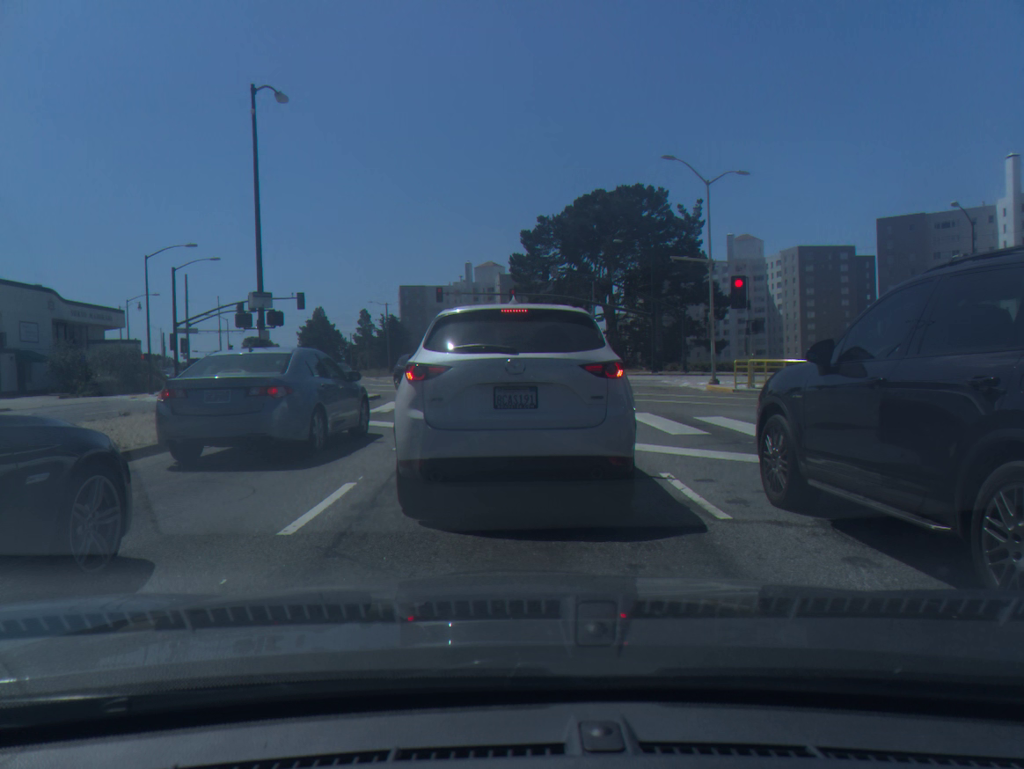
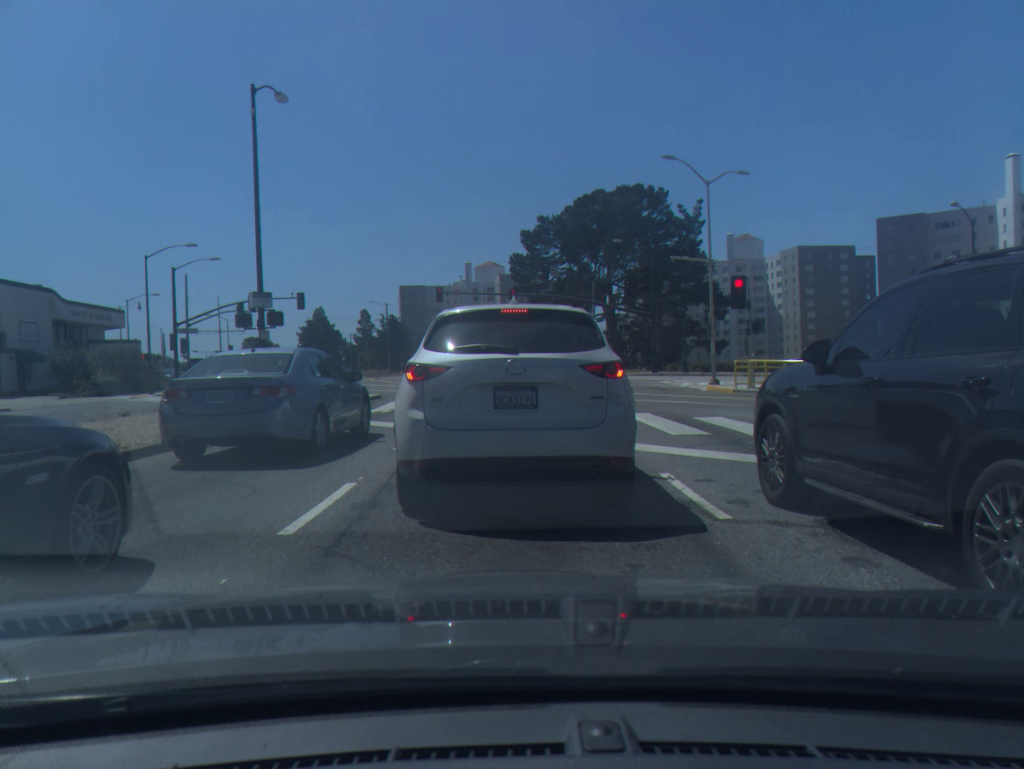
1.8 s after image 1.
(0.0, 0.0) m; 0°
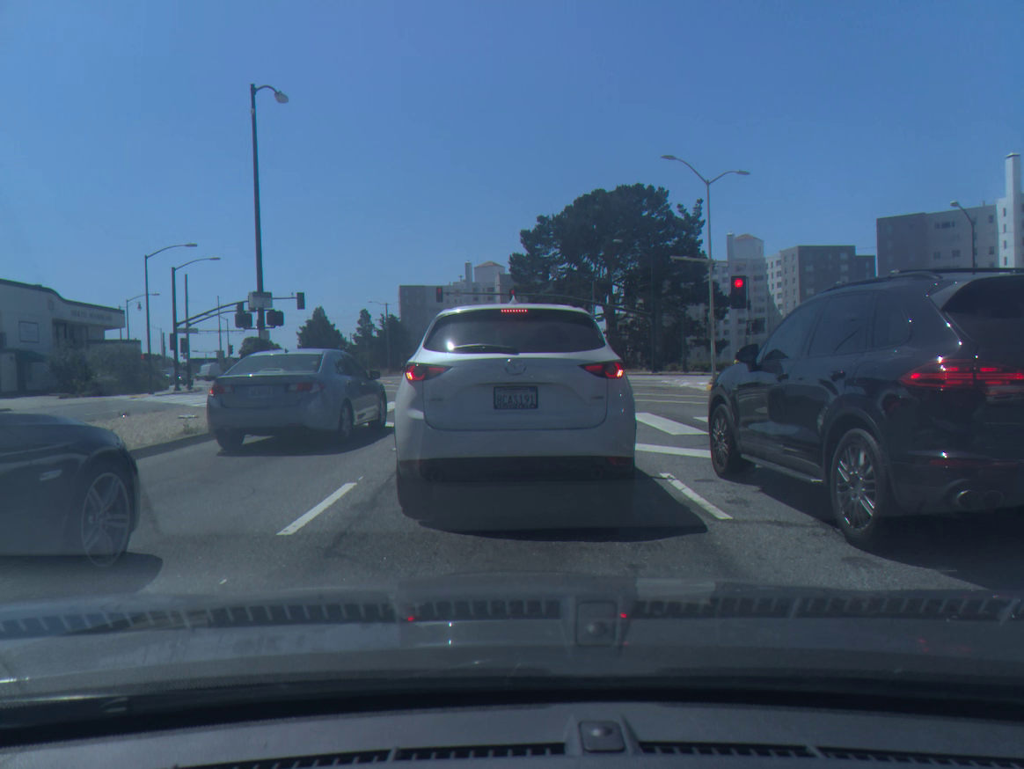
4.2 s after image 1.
(0.0, 0.0) m; +1°
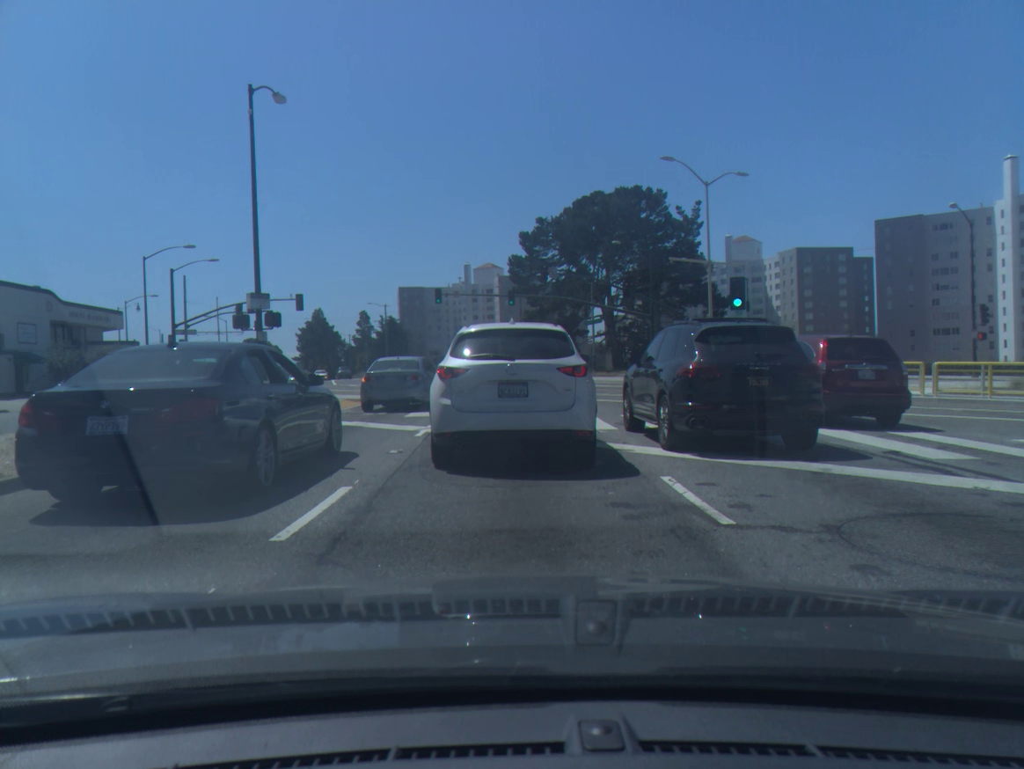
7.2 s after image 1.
(0.0, +0.1) m; +1°
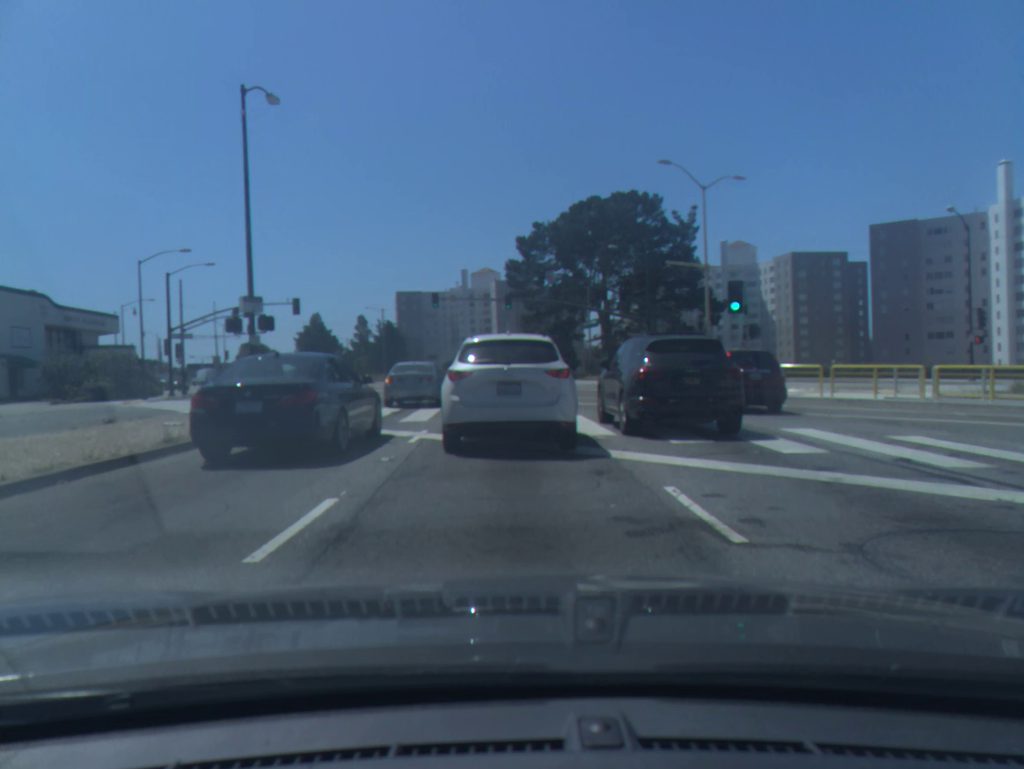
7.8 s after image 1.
(0.0, +0.4) m; +1°
